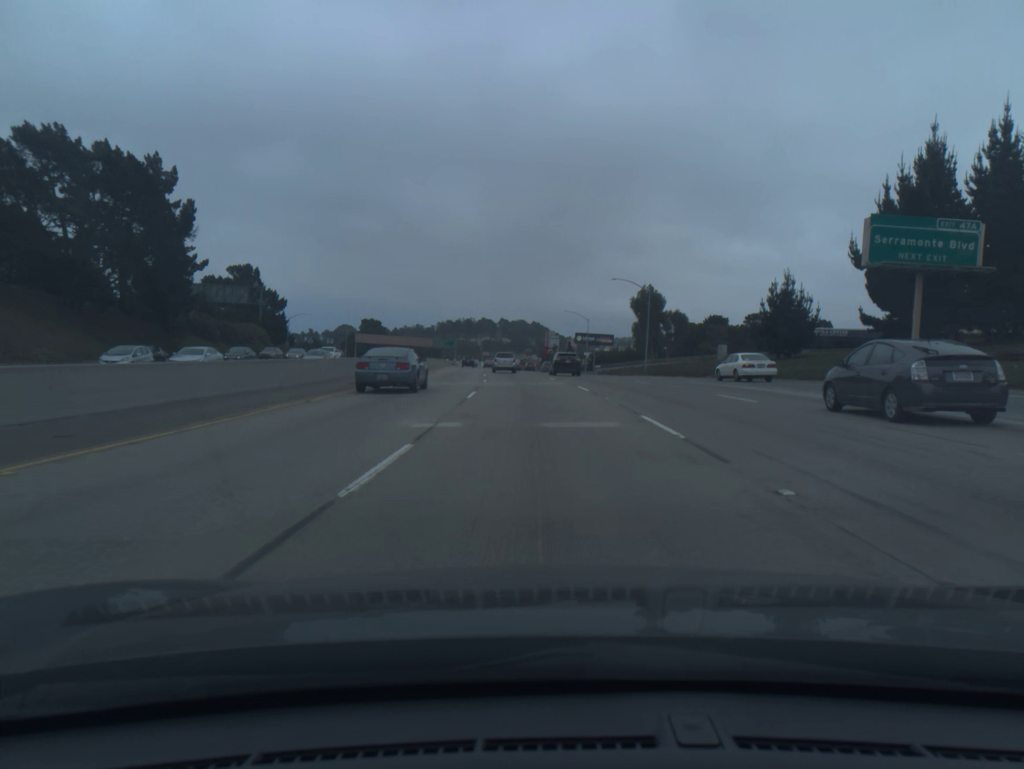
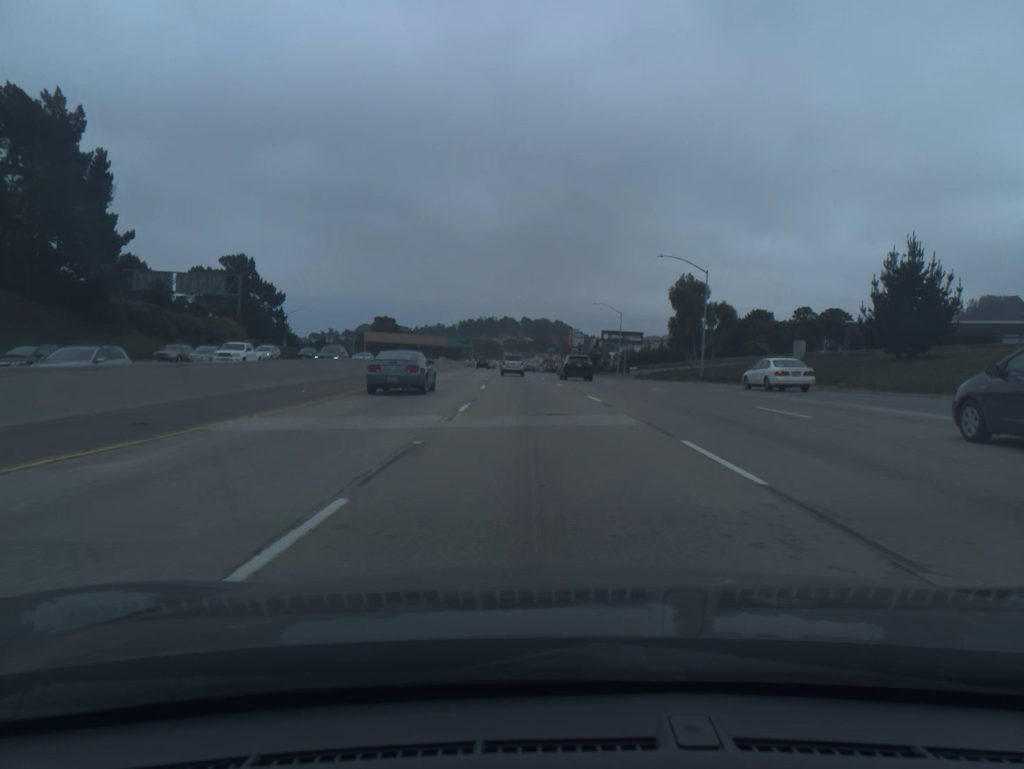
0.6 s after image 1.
(-0.3, +18.4) m; -2°
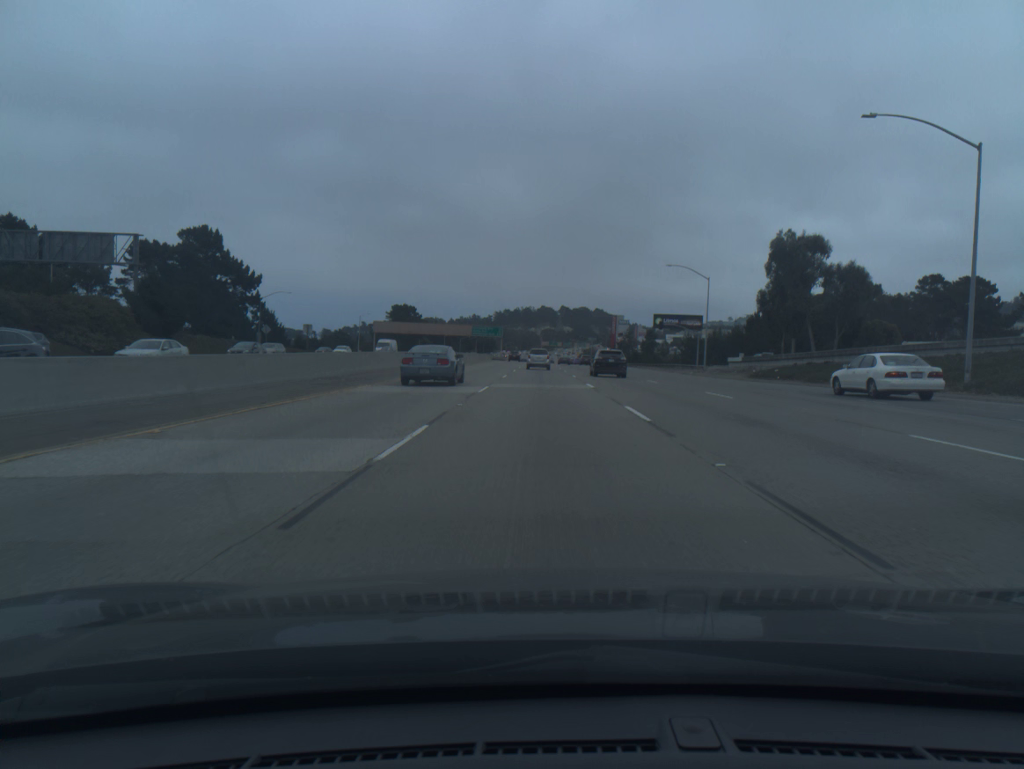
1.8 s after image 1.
(-0.9, +37.0) m; -3°
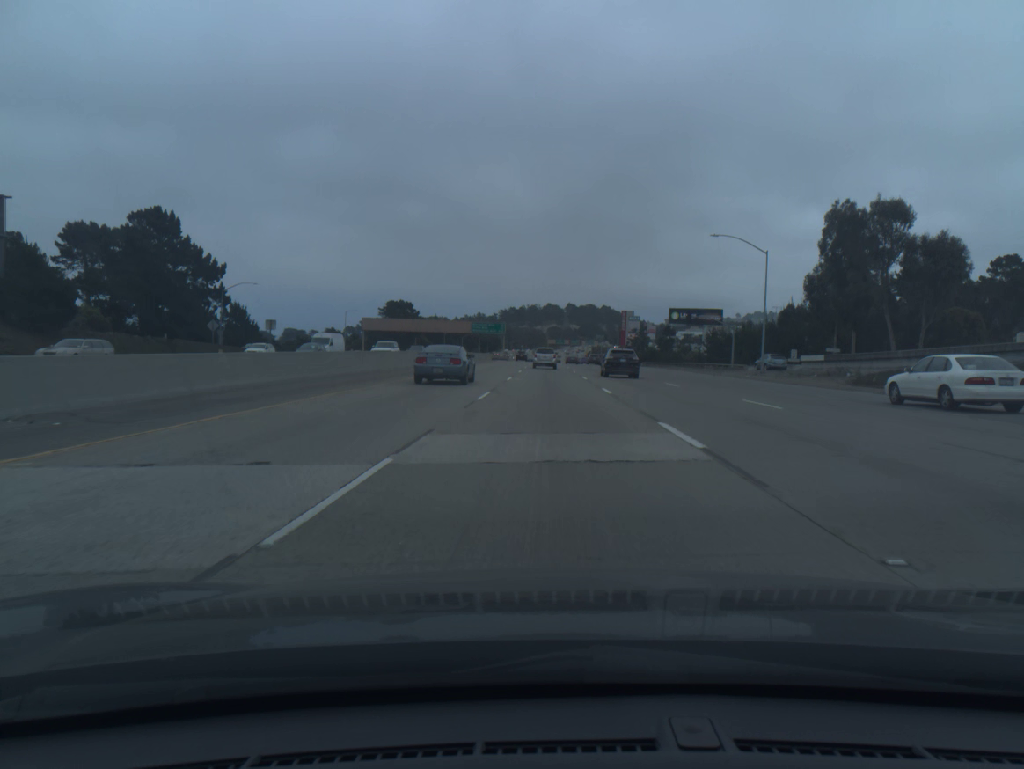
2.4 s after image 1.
(-0.1, +18.5) m; -1°
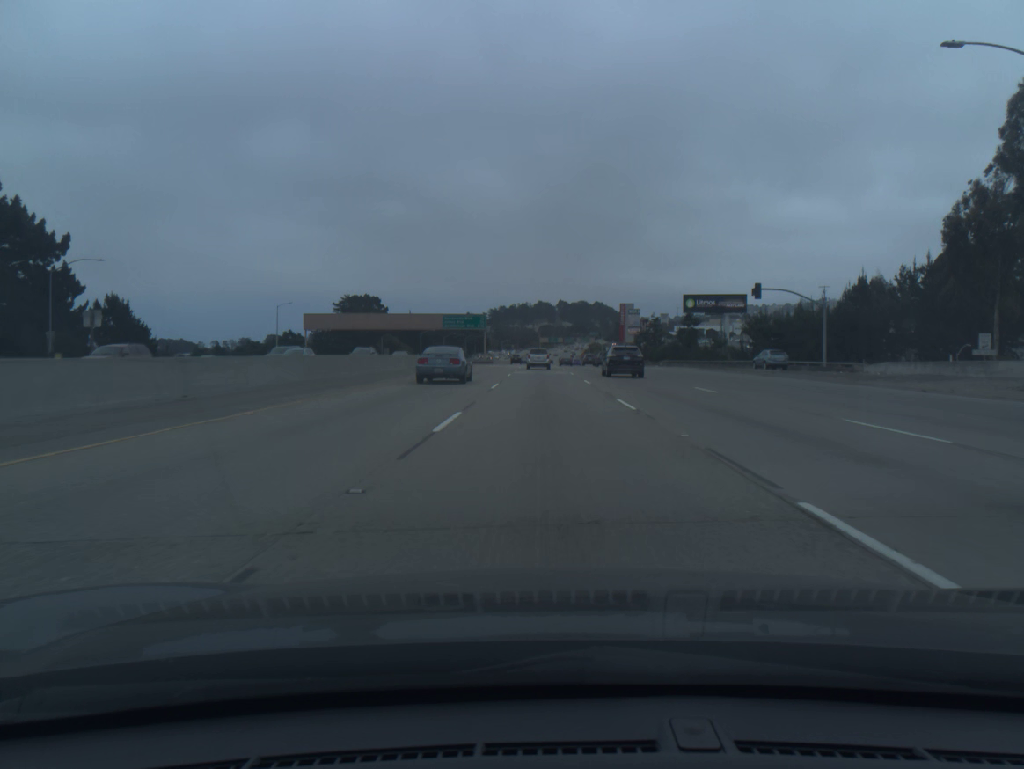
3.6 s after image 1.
(+0.1, +36.8) m; +1°
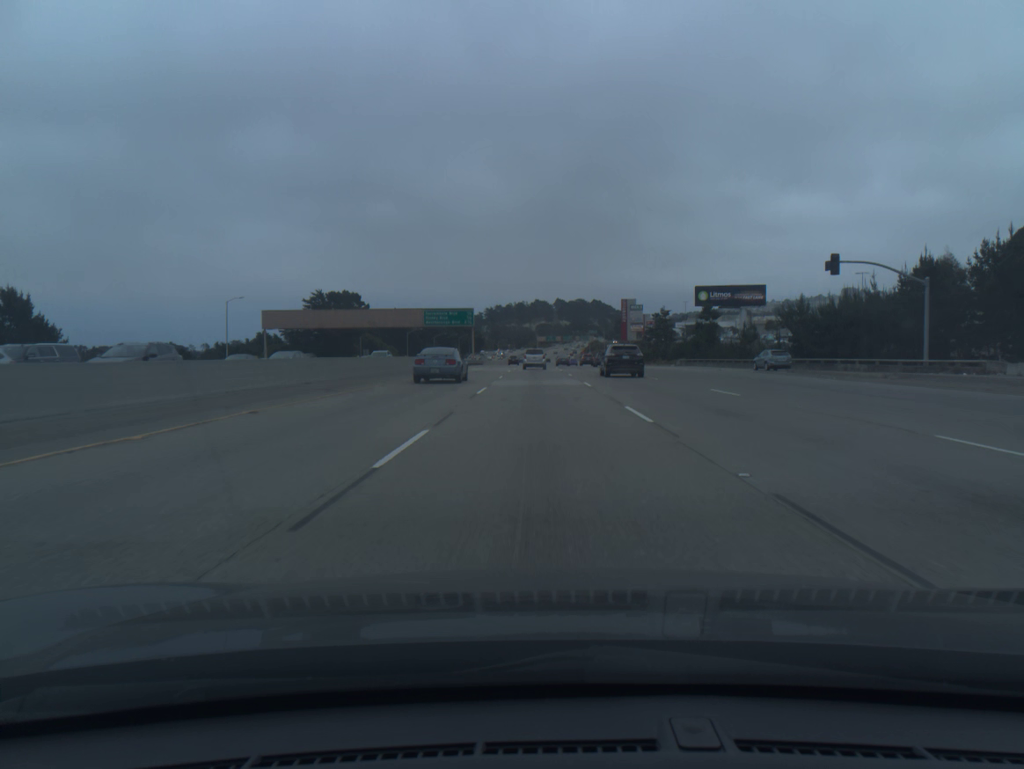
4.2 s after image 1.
(0.0, +18.3) m; 0°
